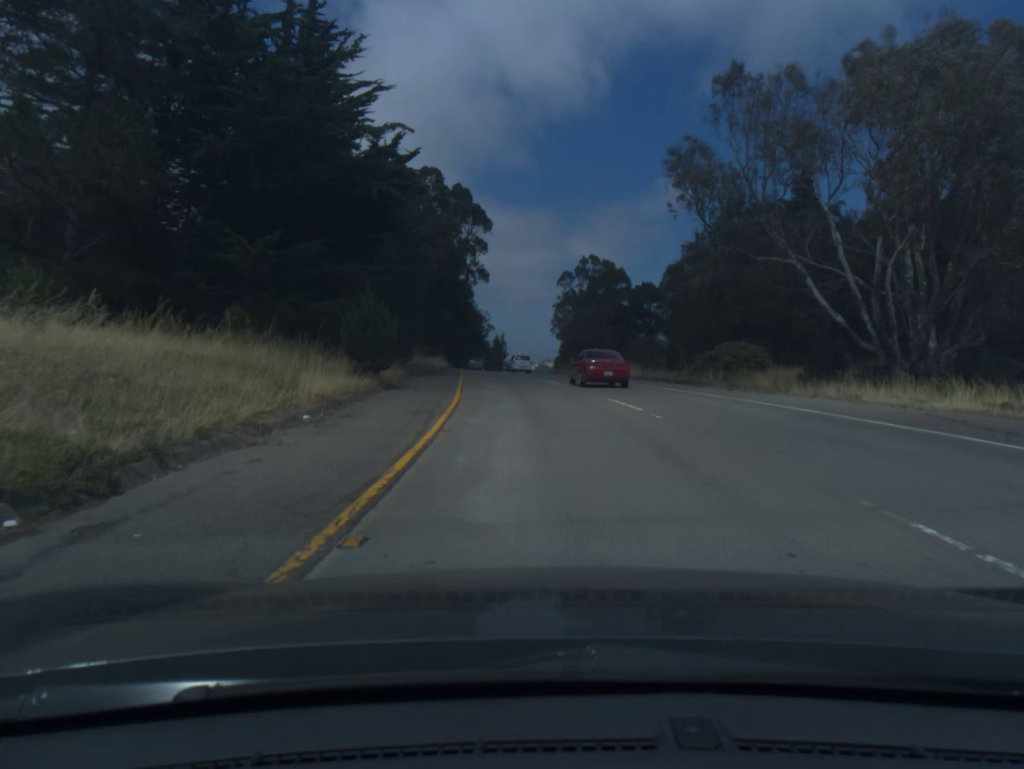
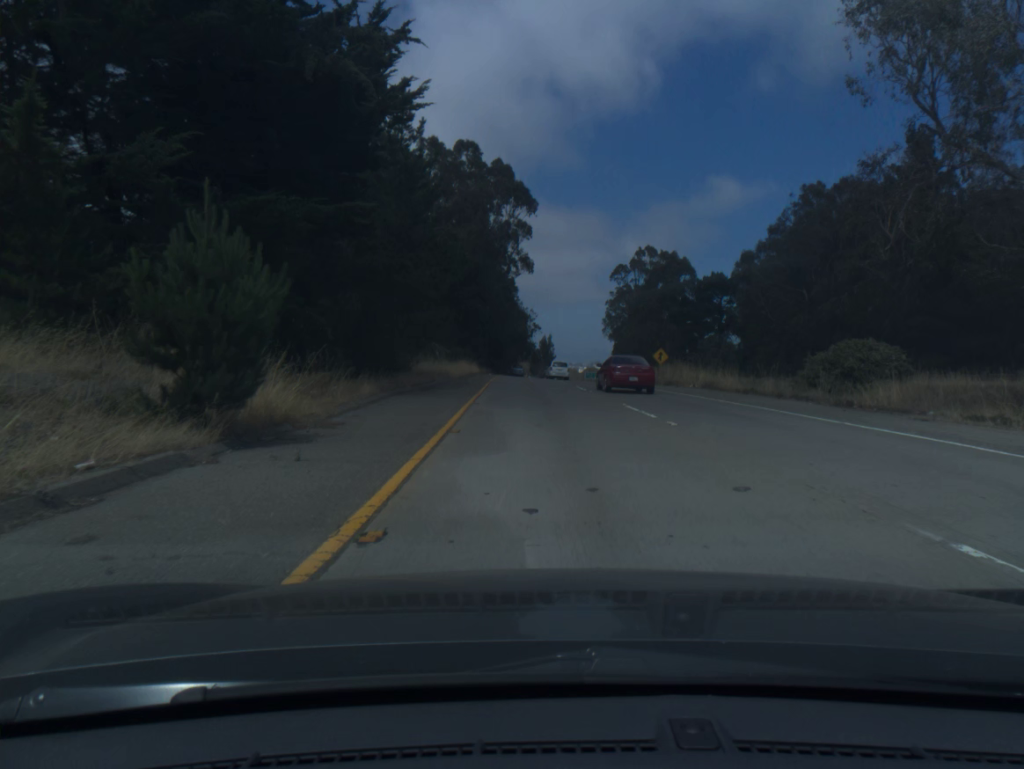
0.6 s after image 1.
(-0.5, +15.0) m; -4°
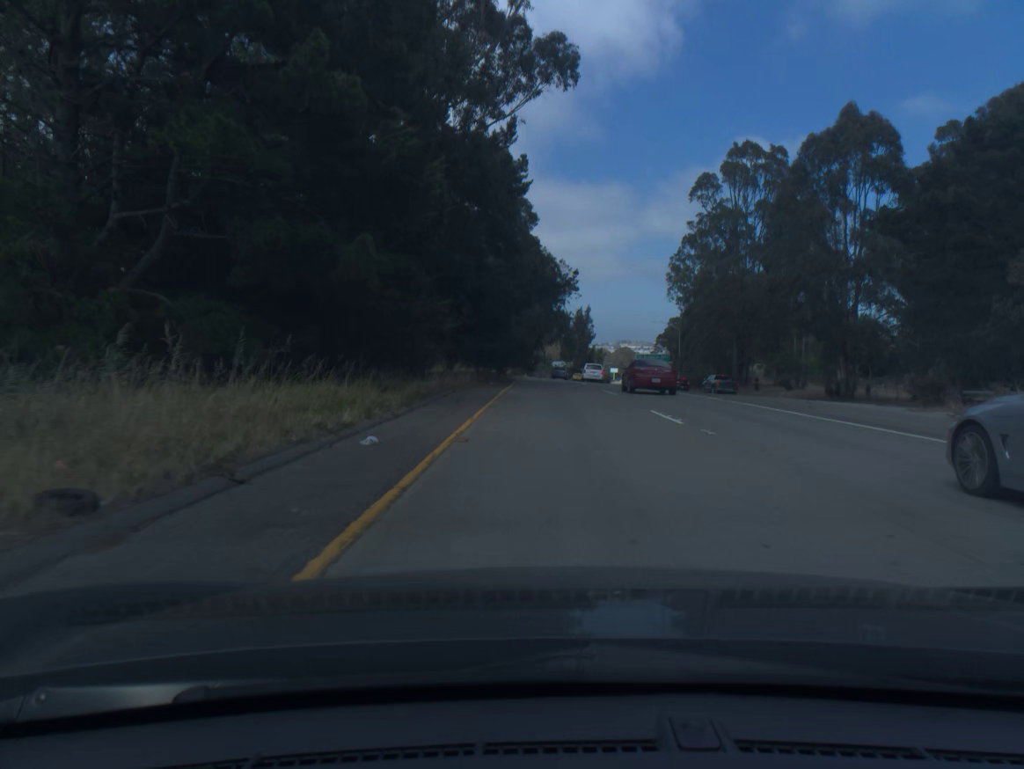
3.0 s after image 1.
(-1.9, +60.8) m; -2°
